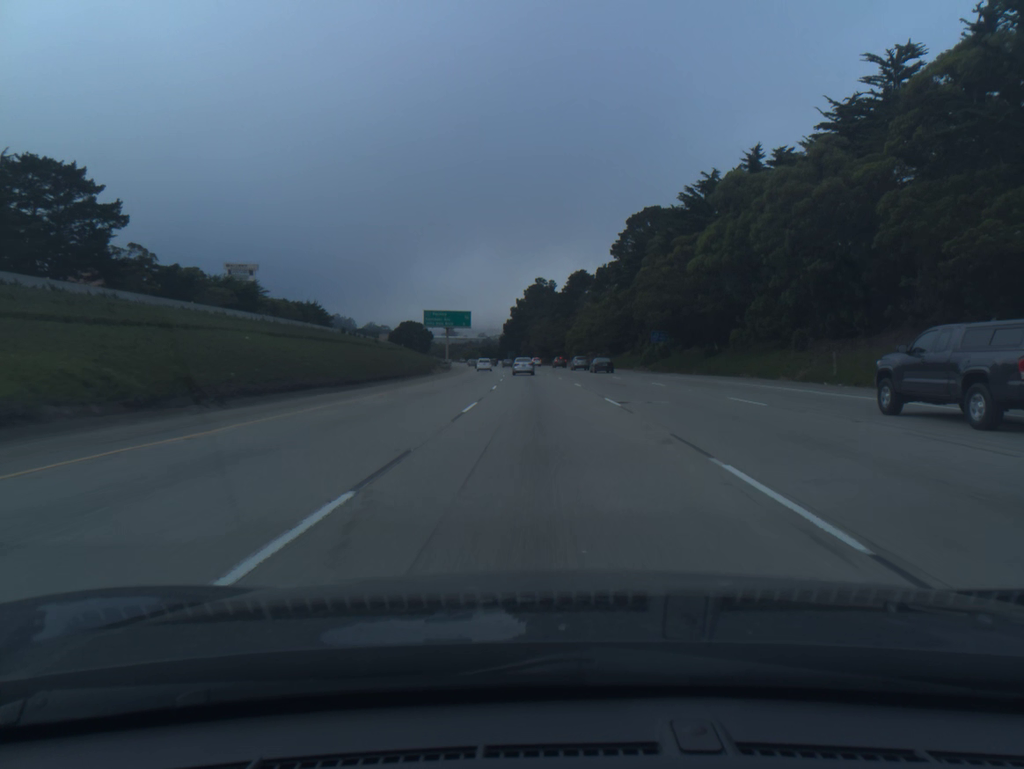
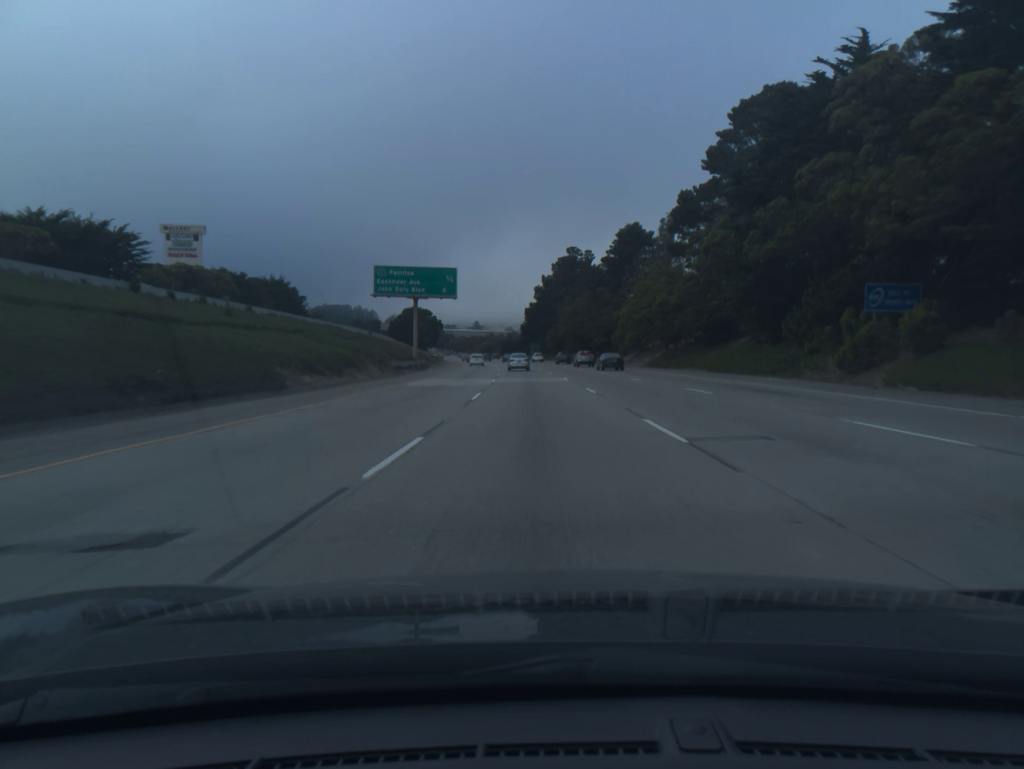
(-0.8, +52.6) m; -2°
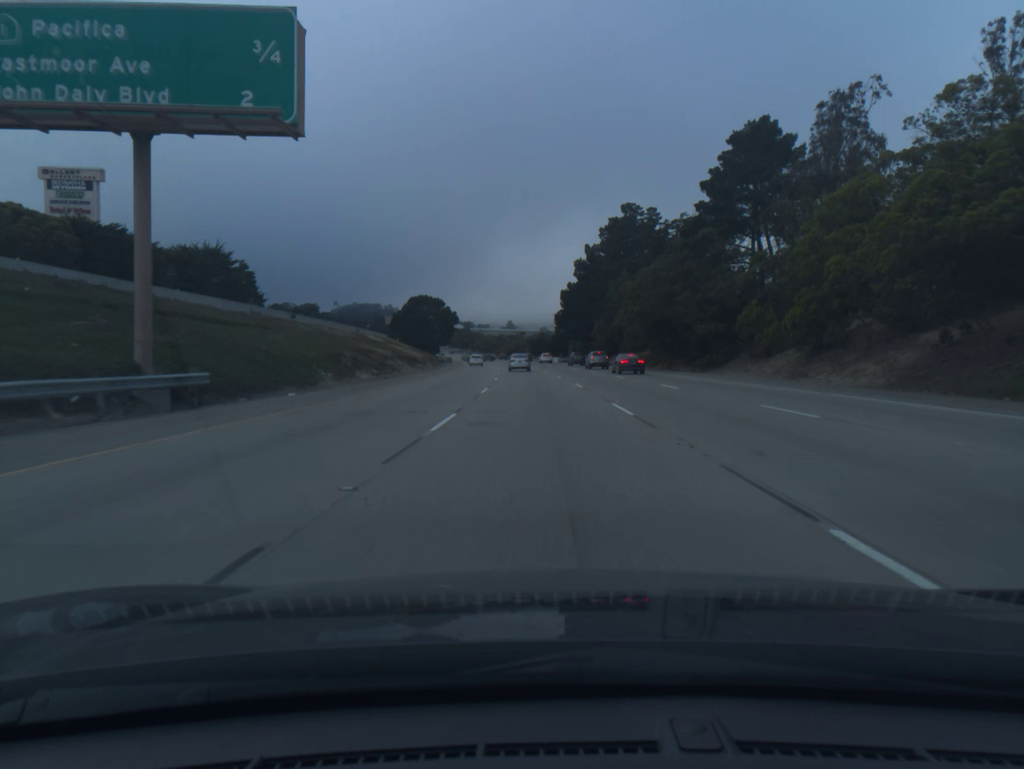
(-1.2, +53.0) m; -3°
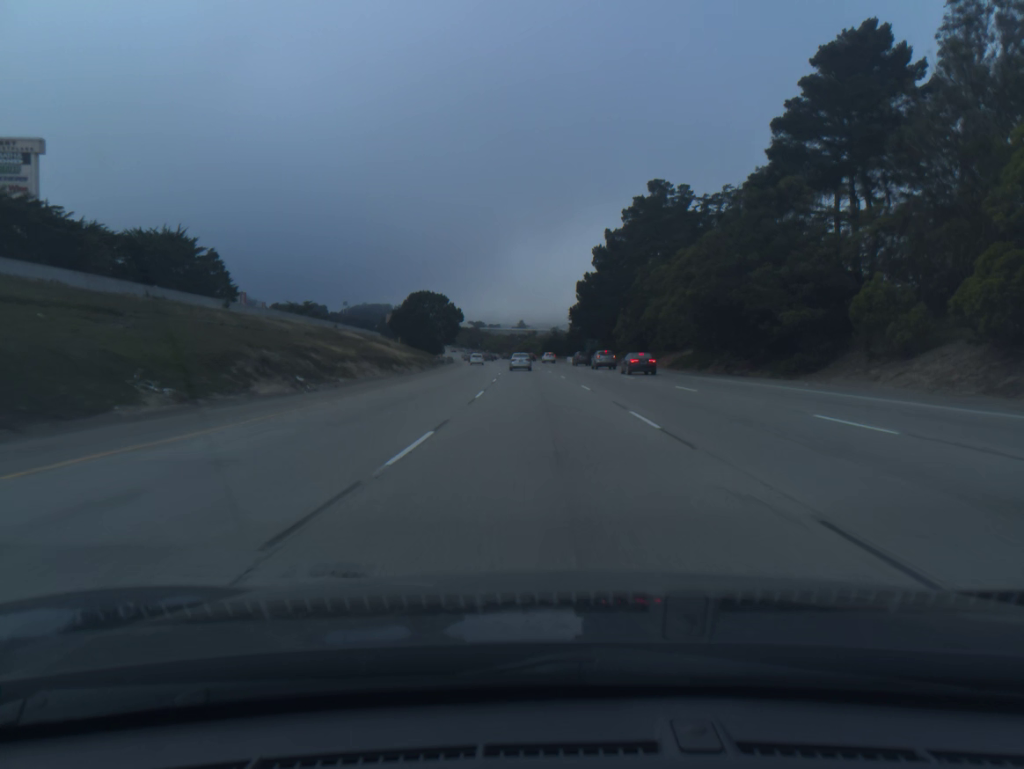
(-0.1, +17.7) m; -1°
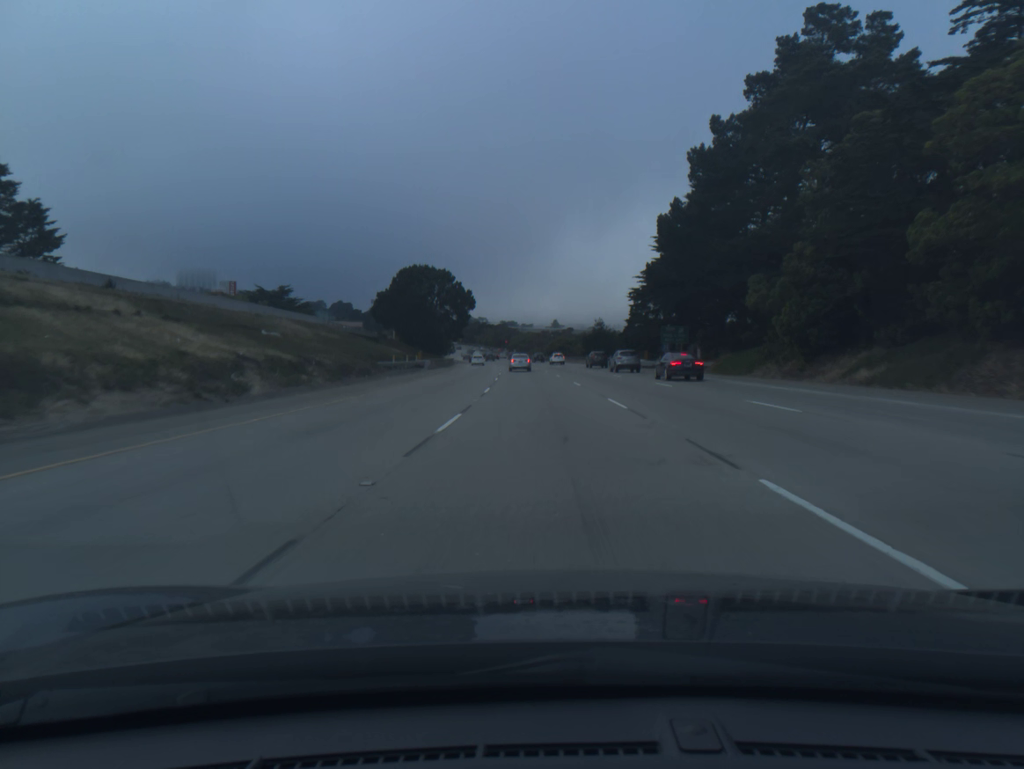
(-1.1, +53.3) m; -2°
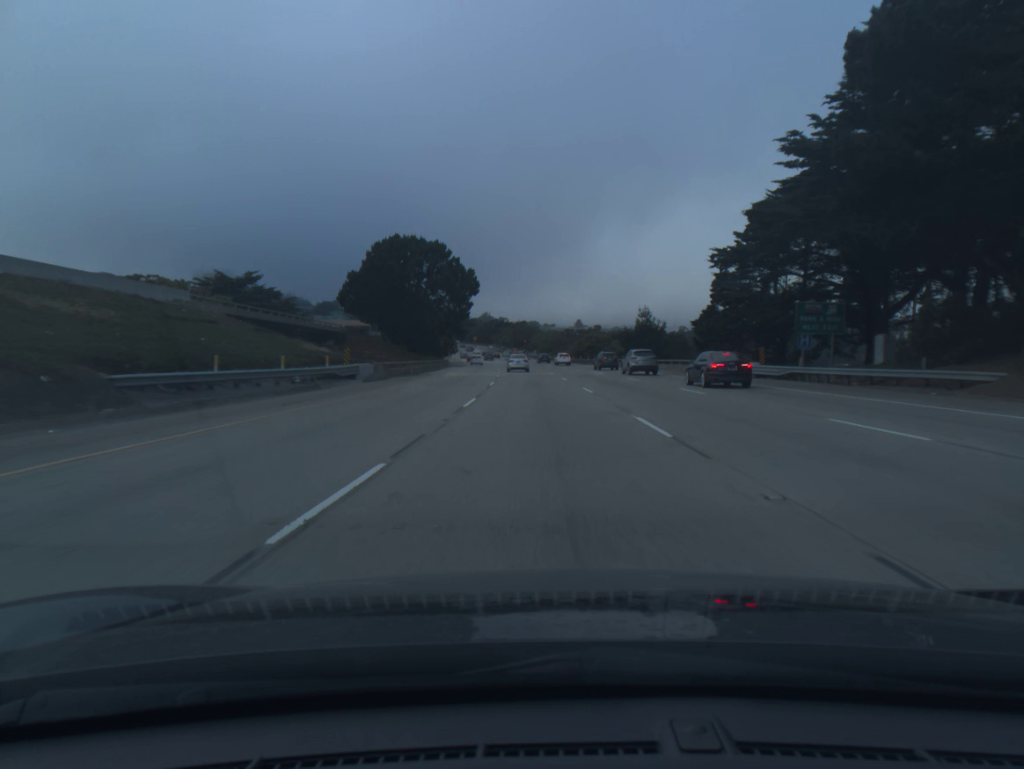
(-0.5, +35.6) m; -2°
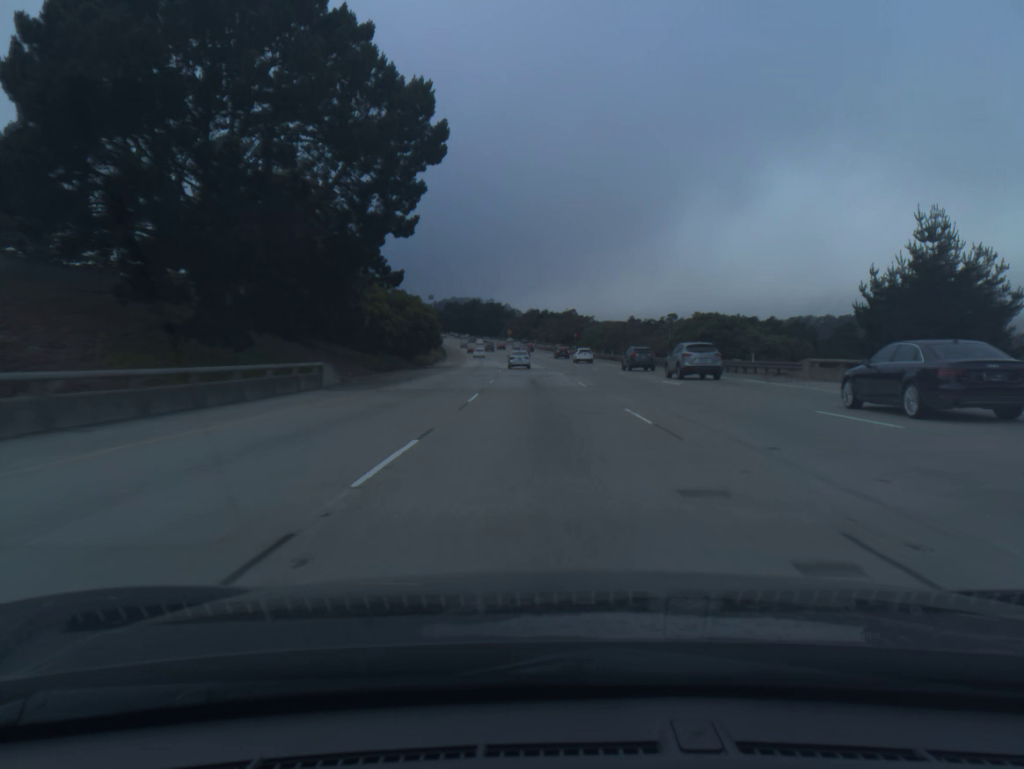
(-2.2, +71.4) m; -3°
